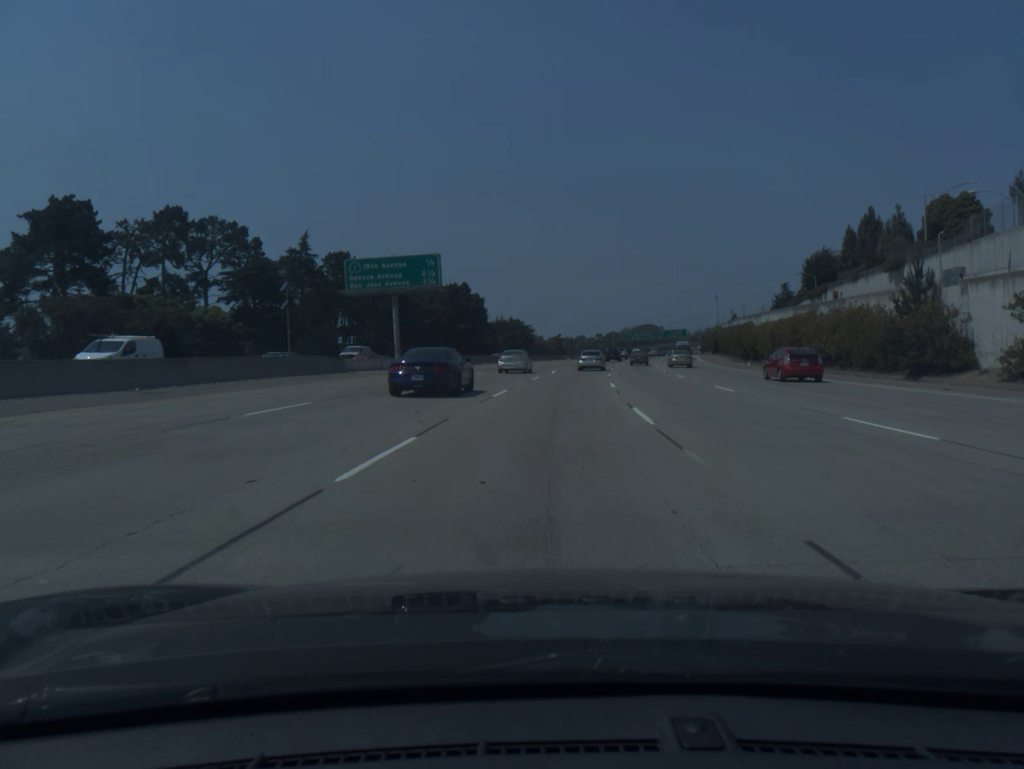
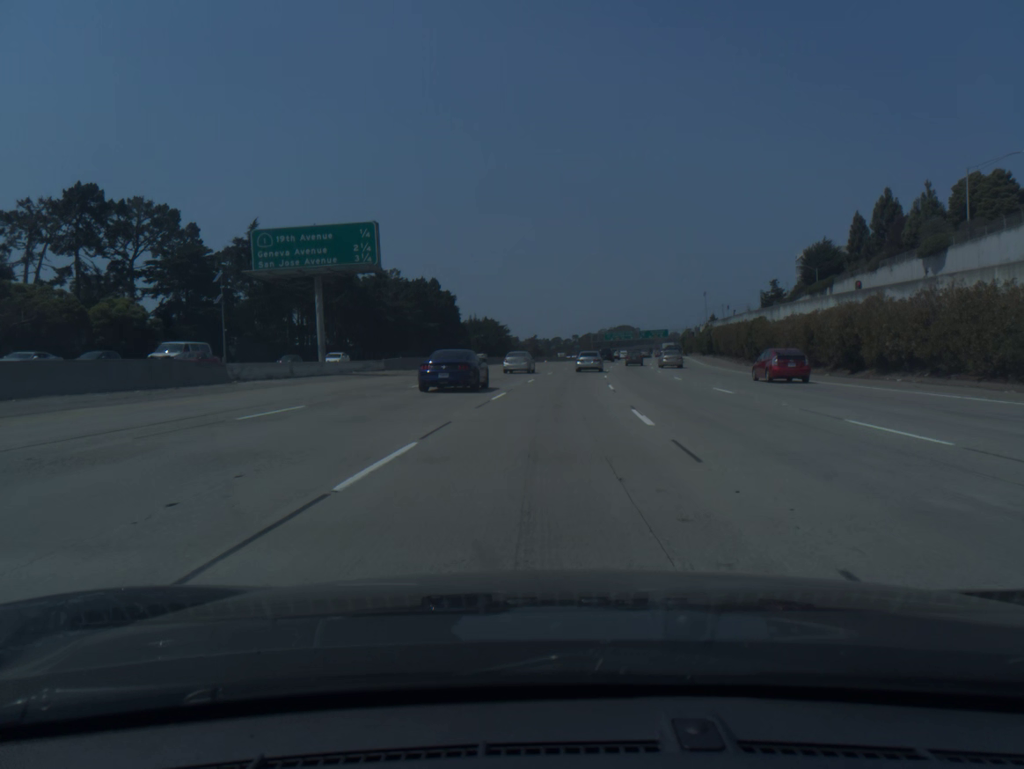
(+0.2, +14.8) m; +2°
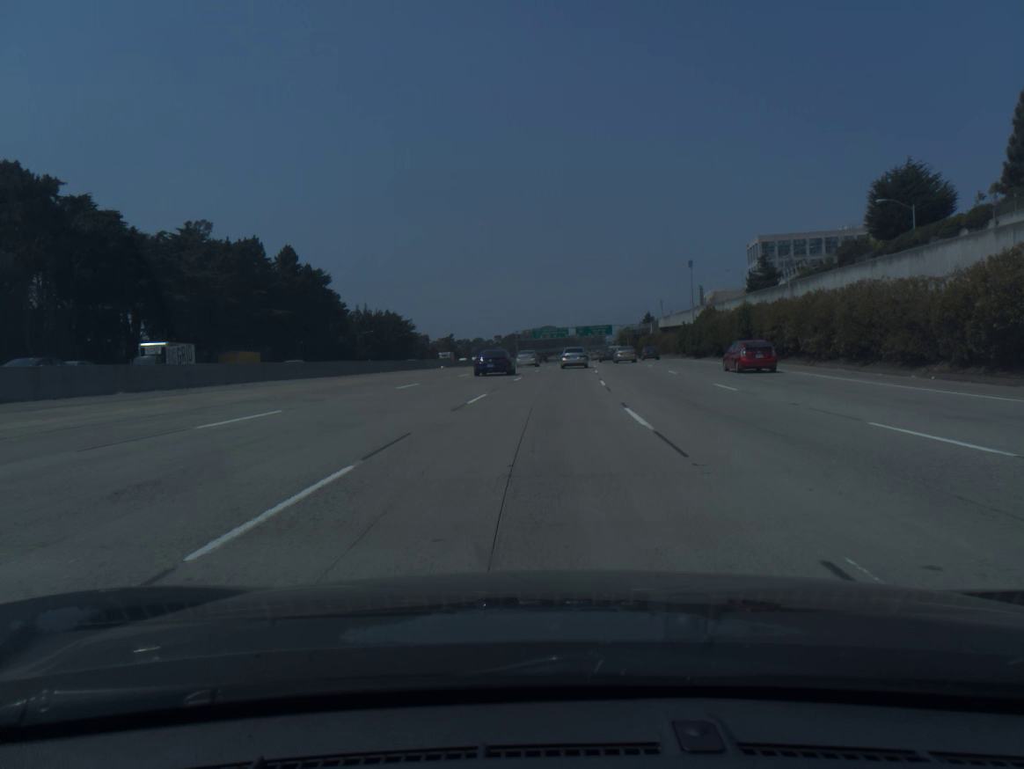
(+3.1, +59.2) m; +6°
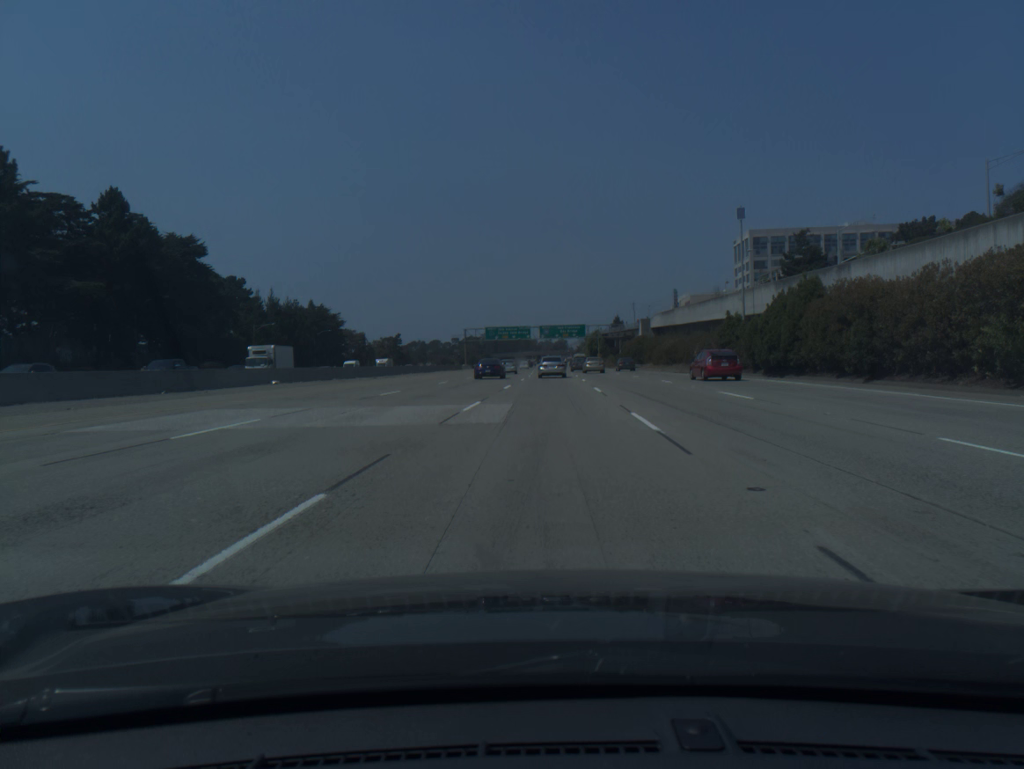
(+1.2, +44.4) m; +3°
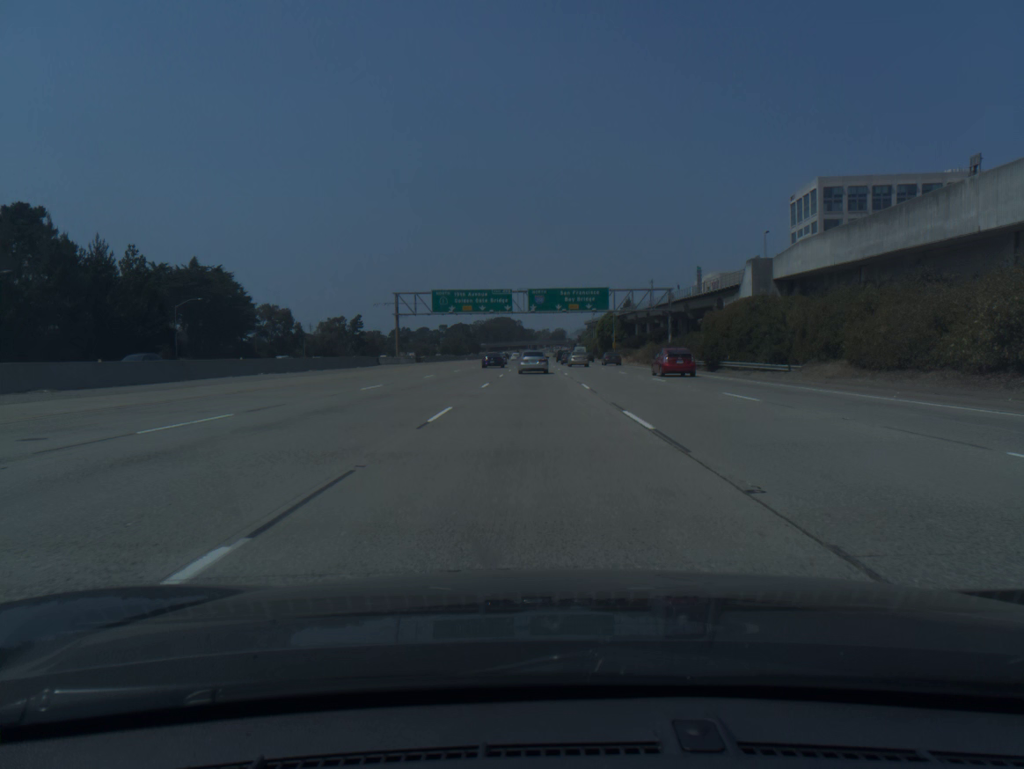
(+0.8, +72.8) m; 0°
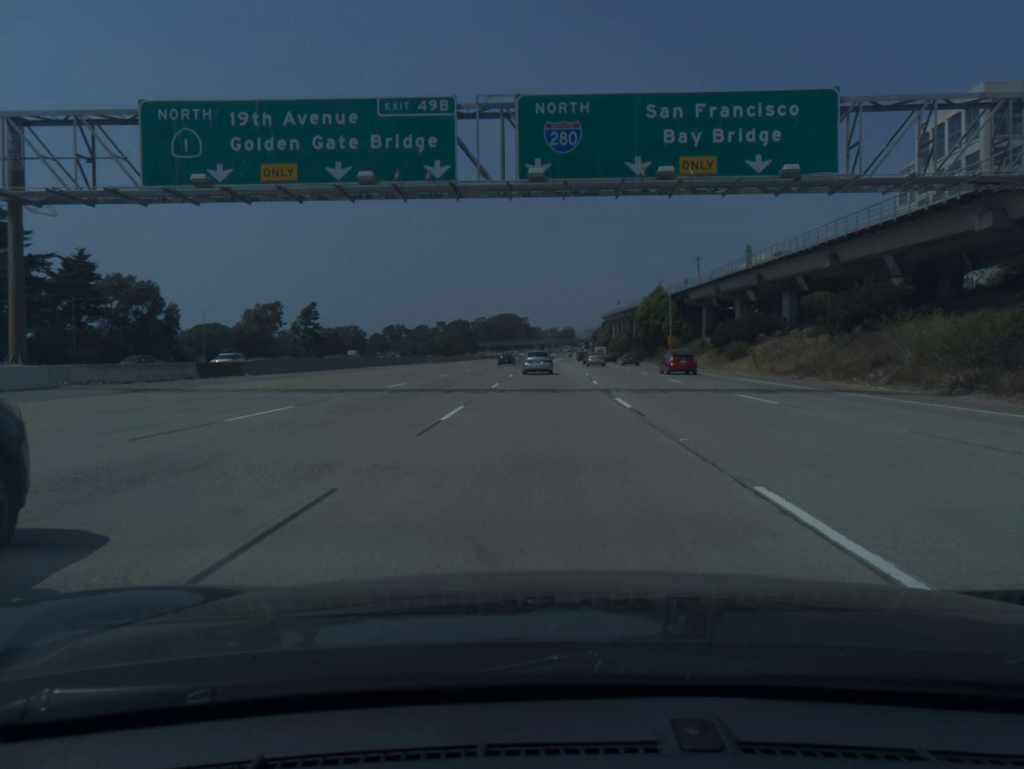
(-0.9, +71.3) m; -1°
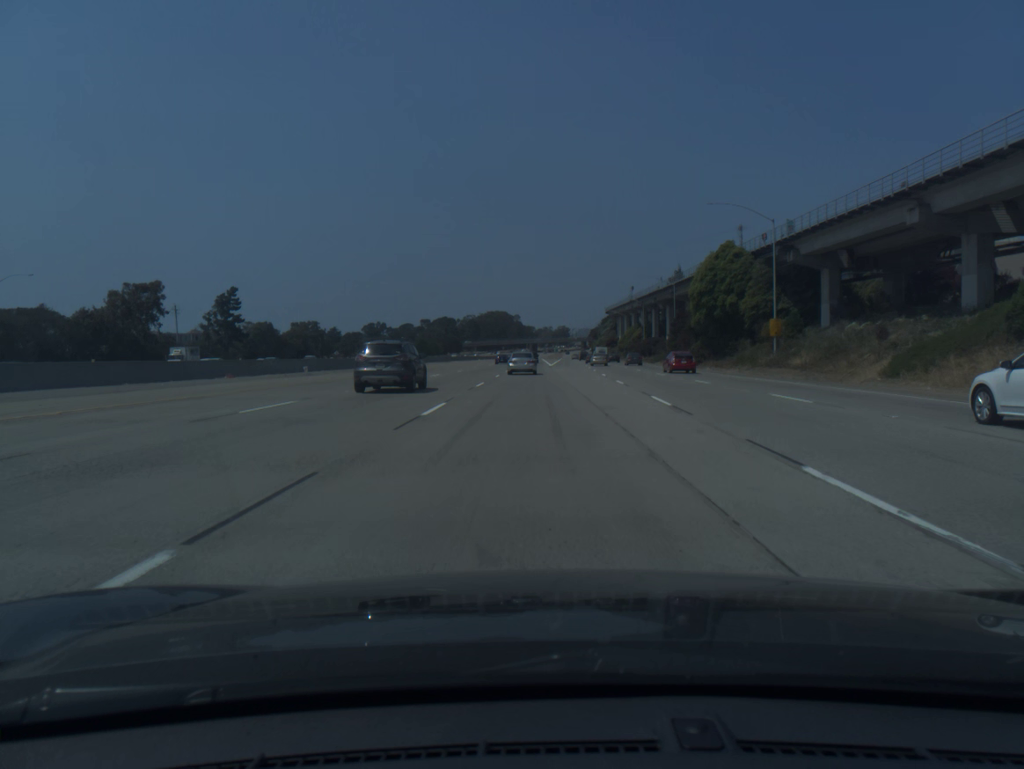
(+0.3, +56.1) m; 0°
